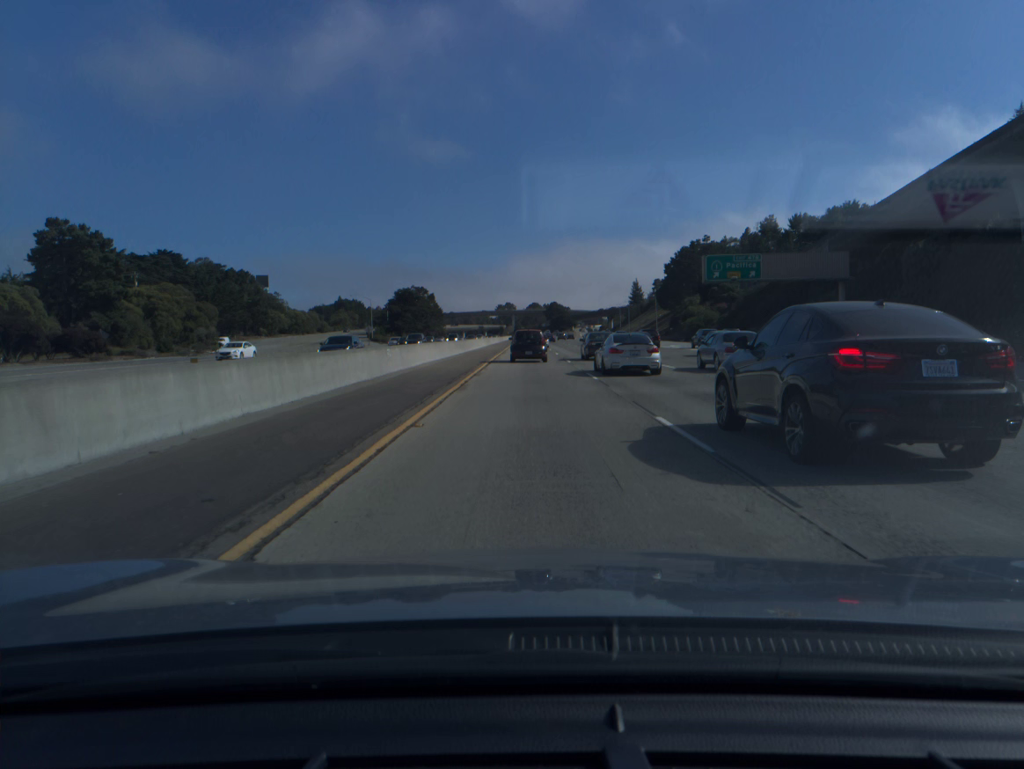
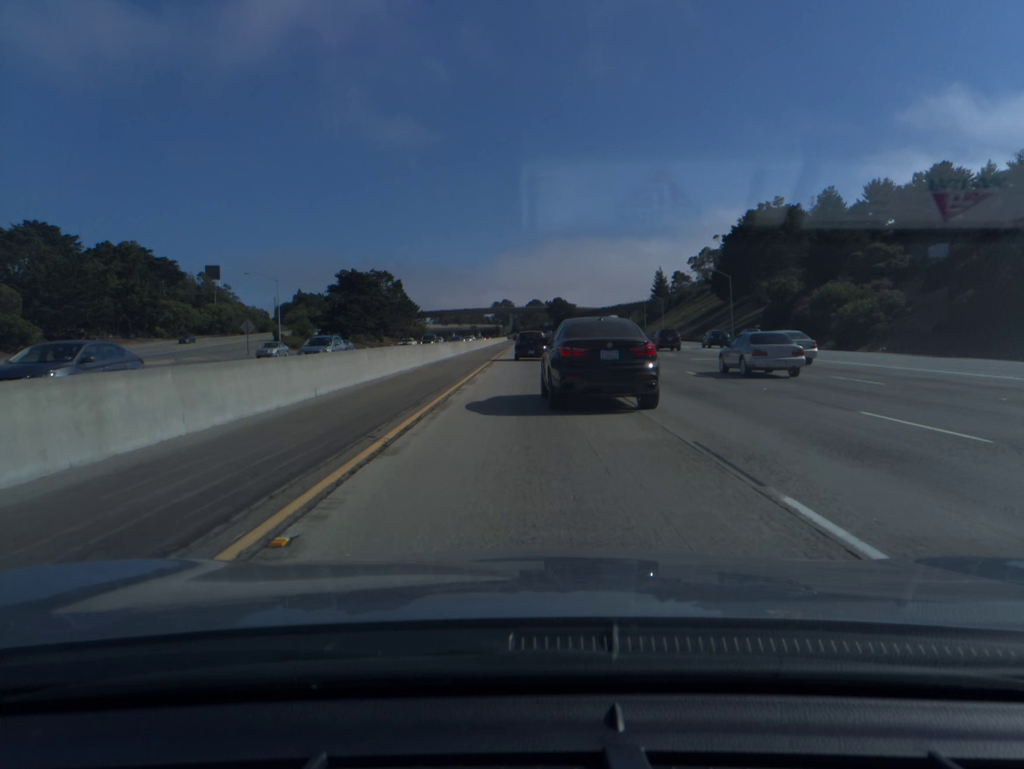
(0.0, +64.9) m; 0°
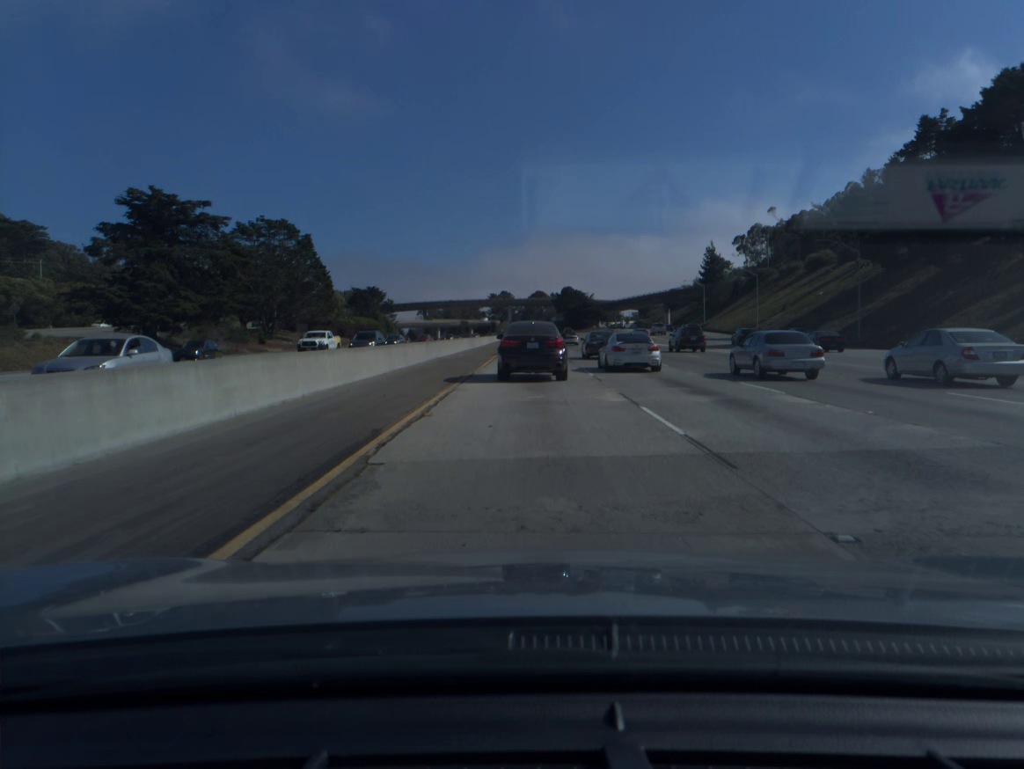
(-0.1, +80.0) m; 0°
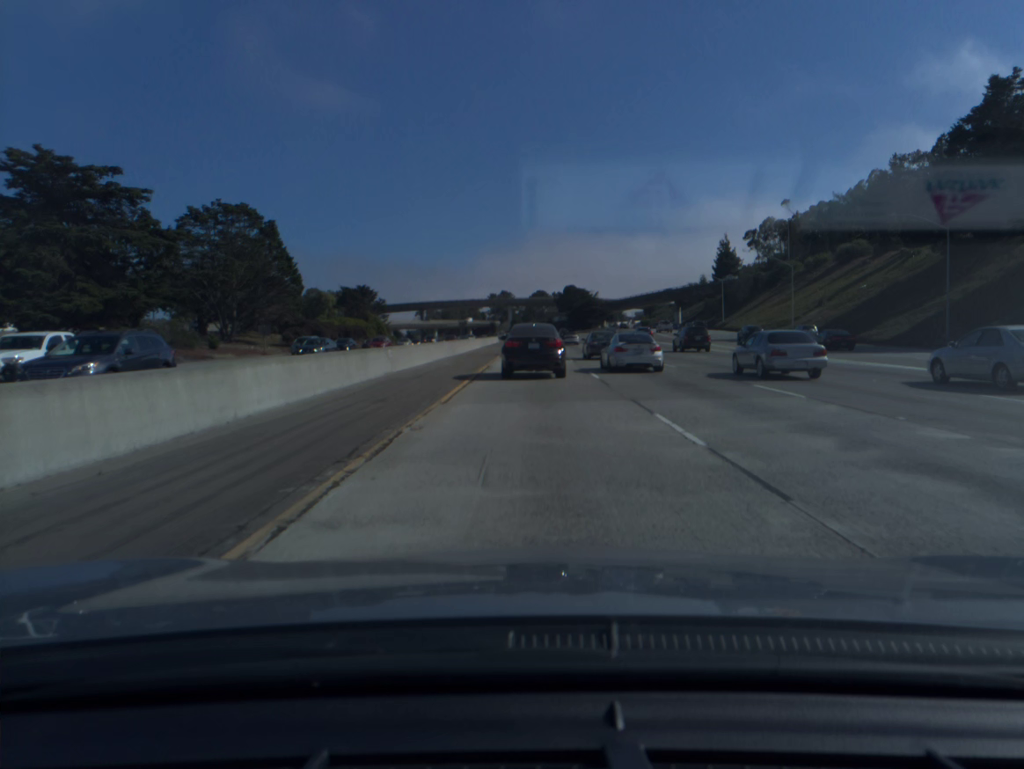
(0.0, +15.7) m; 0°
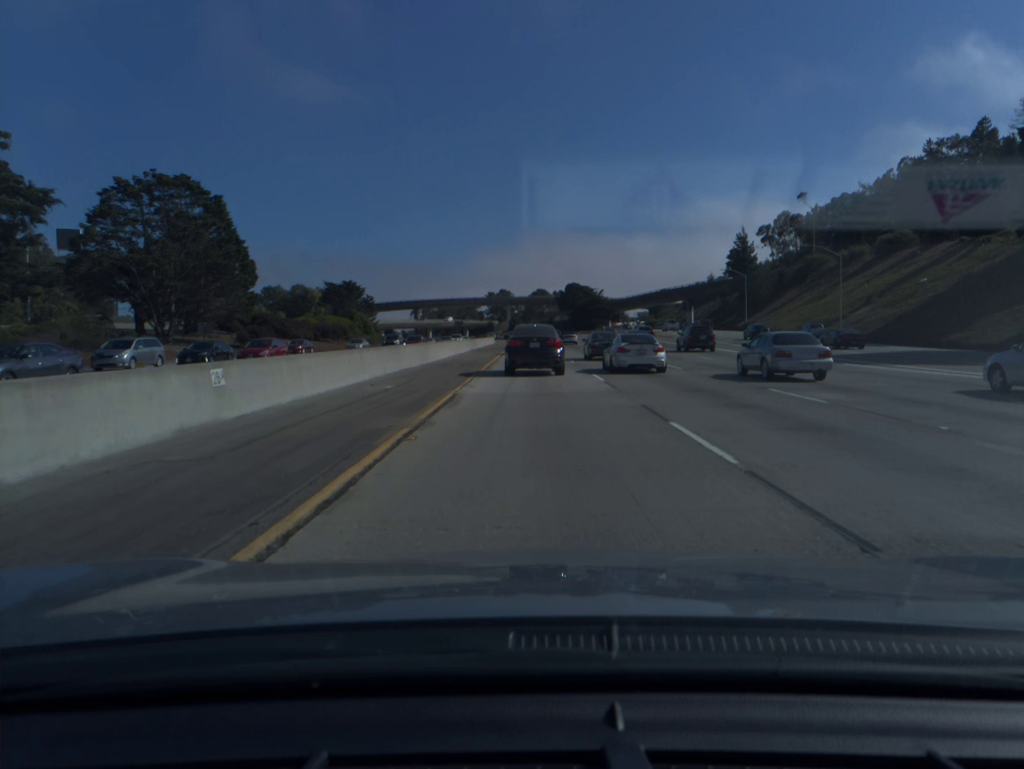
(0.0, +15.7) m; 0°
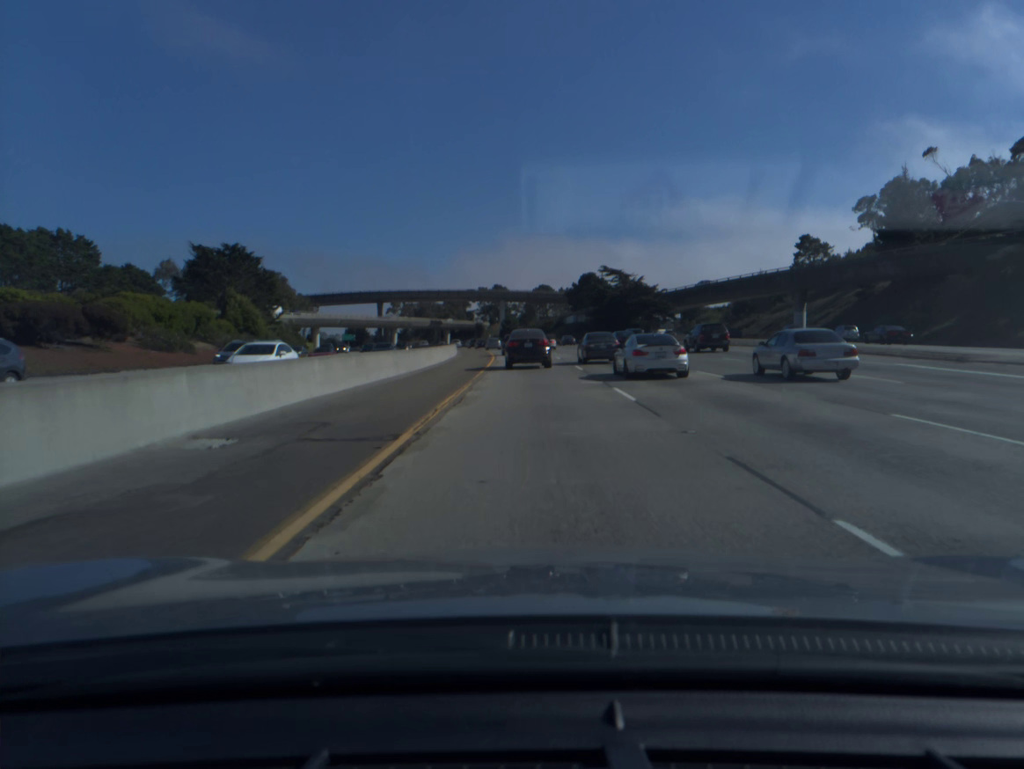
(+0.1, +79.5) m; 0°
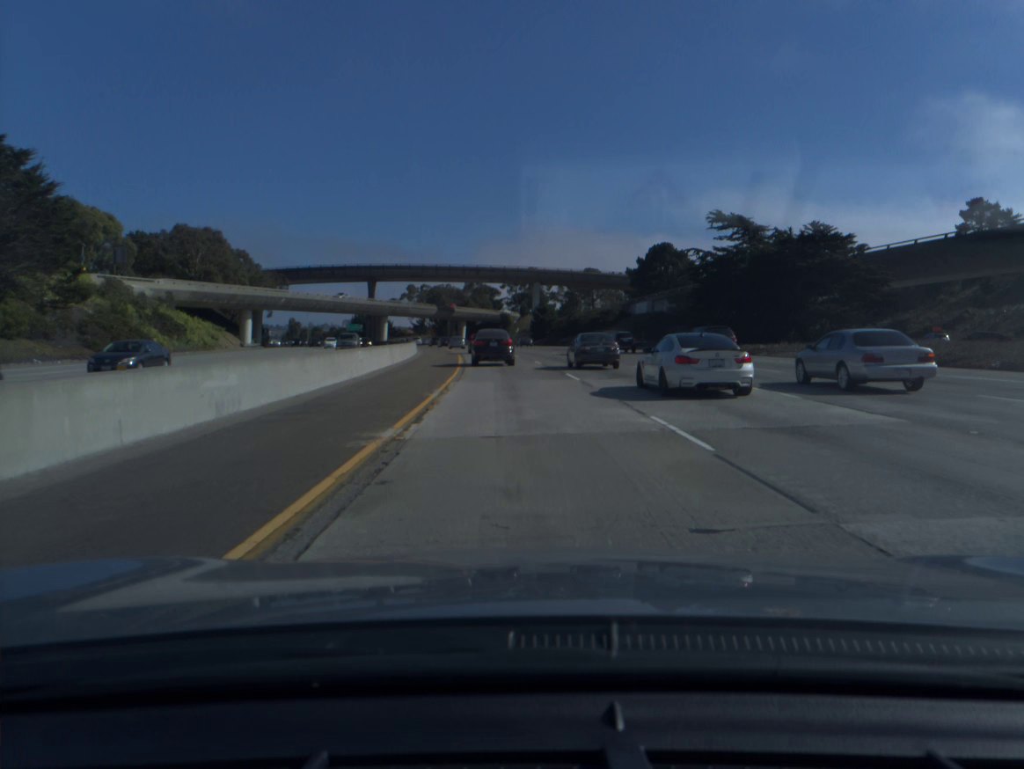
(-0.9, +65.4) m; -2°
